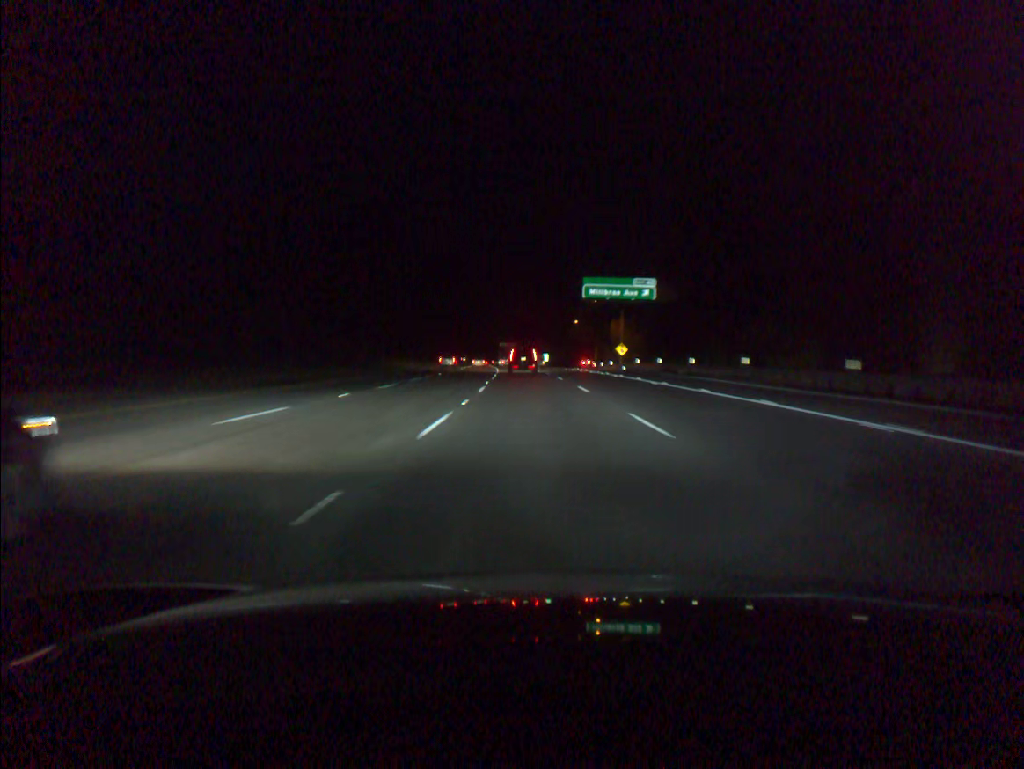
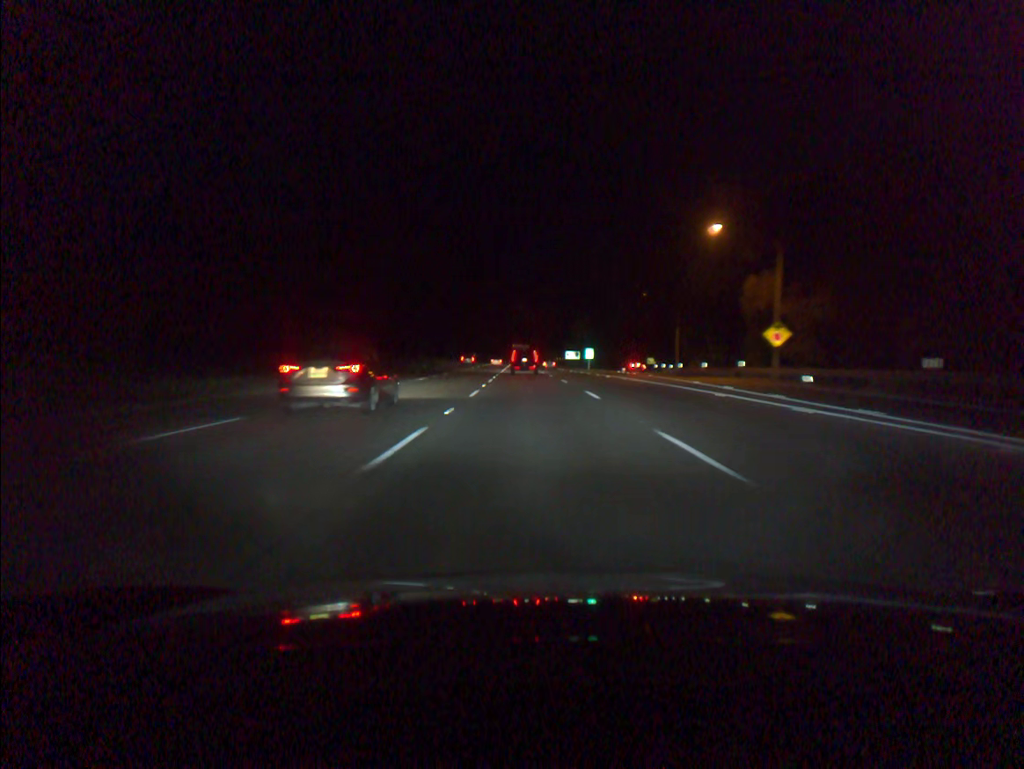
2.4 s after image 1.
(-1.2, +61.9) m; -2°
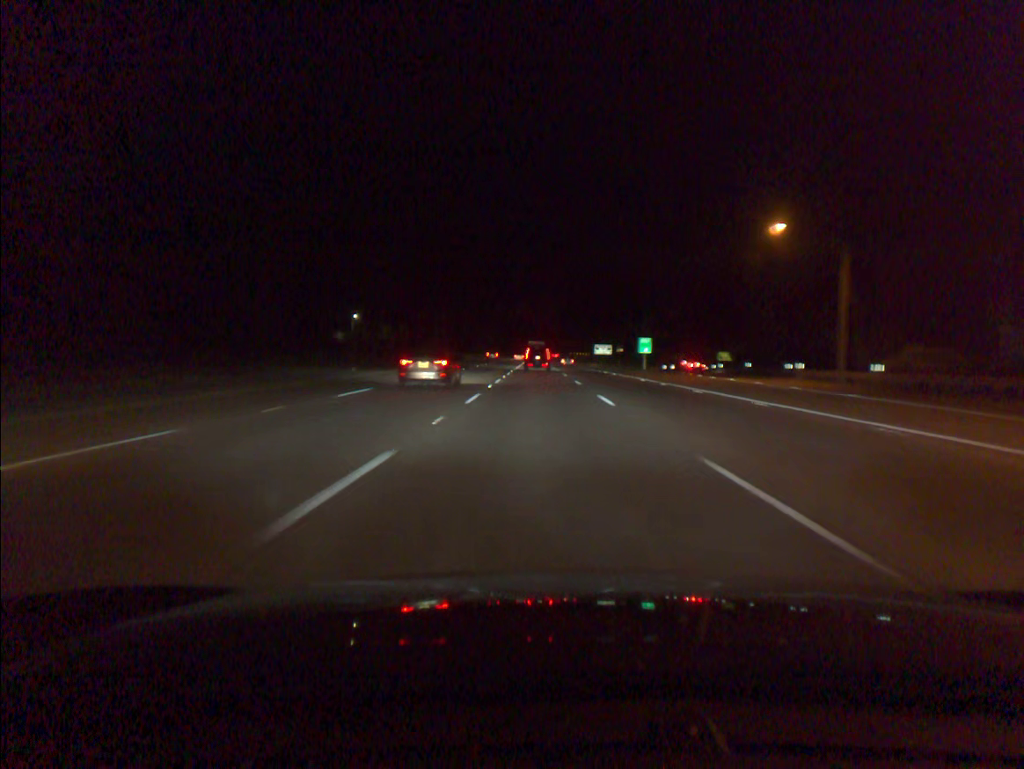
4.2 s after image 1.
(-0.7, +46.9) m; -1°
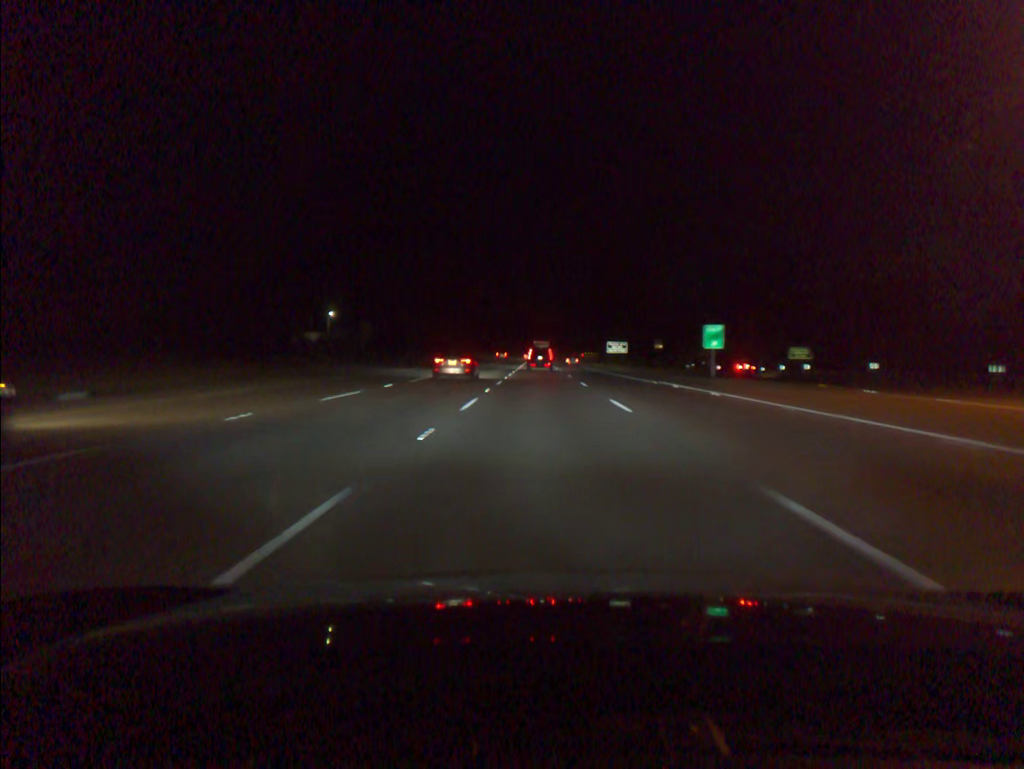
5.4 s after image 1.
(0.0, +31.7) m; 0°
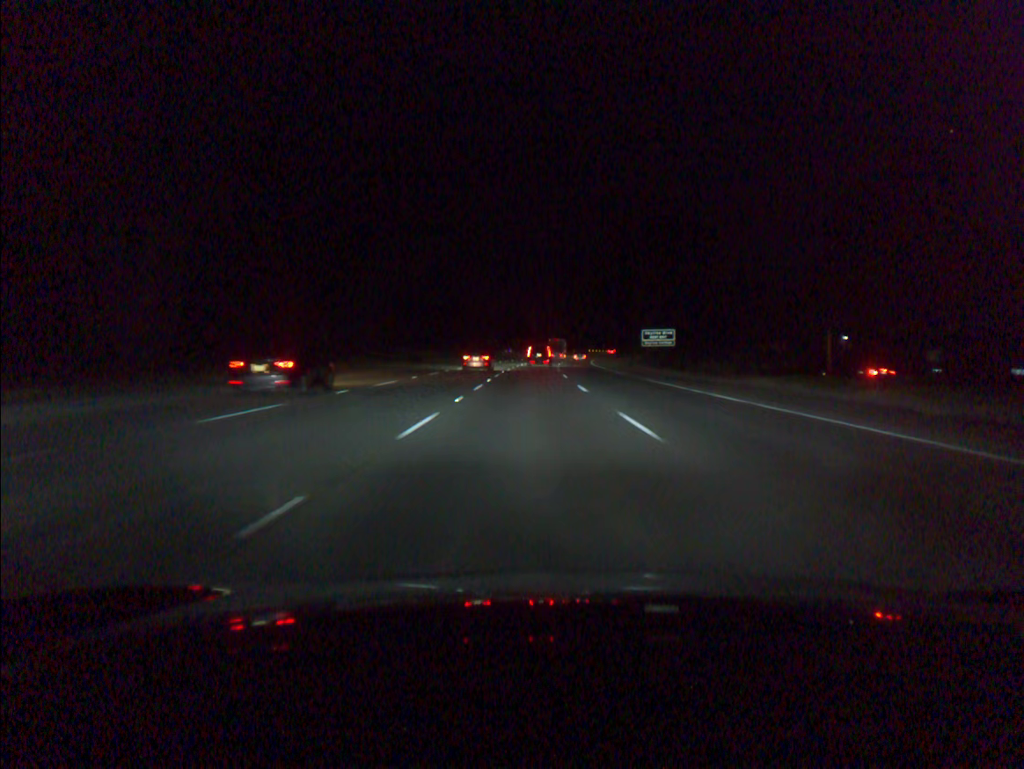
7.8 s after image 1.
(+0.3, +64.4) m; 0°
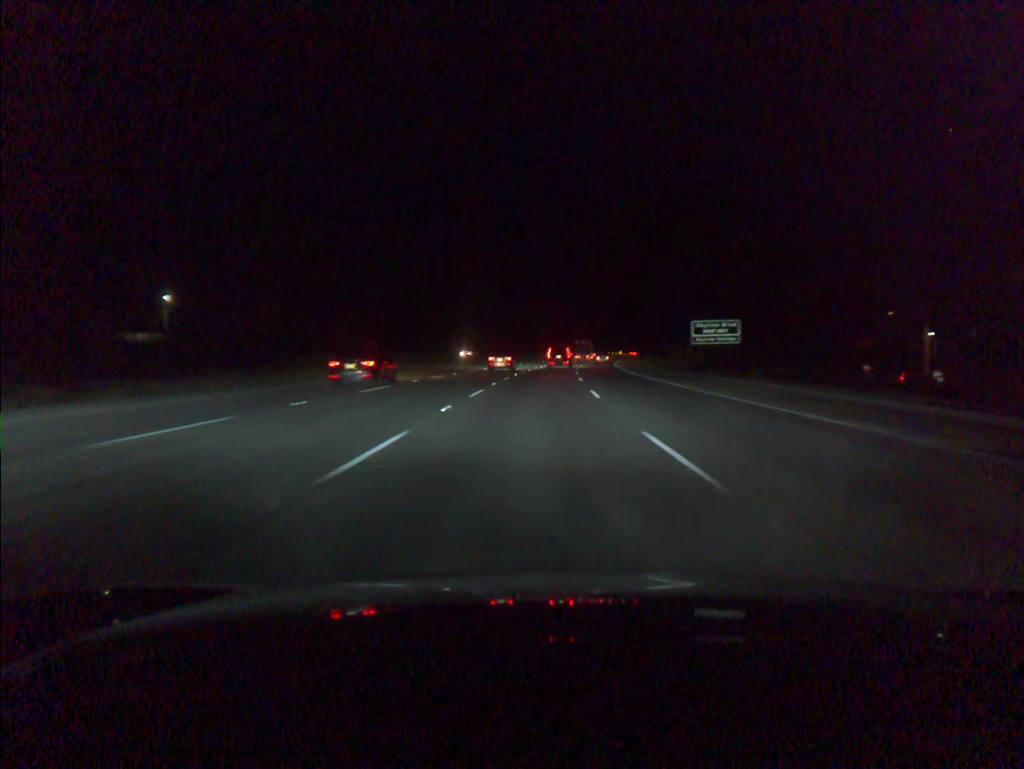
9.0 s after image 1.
(0.0, +32.6) m; 0°
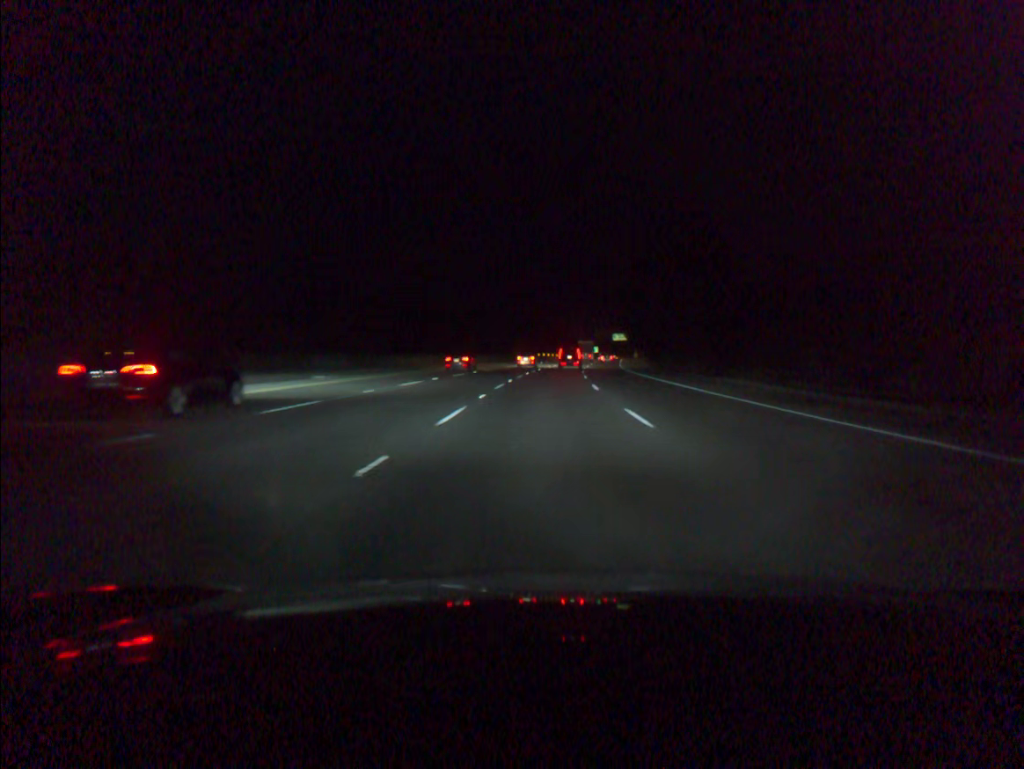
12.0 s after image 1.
(+2.7, +82.2) m; +5°
